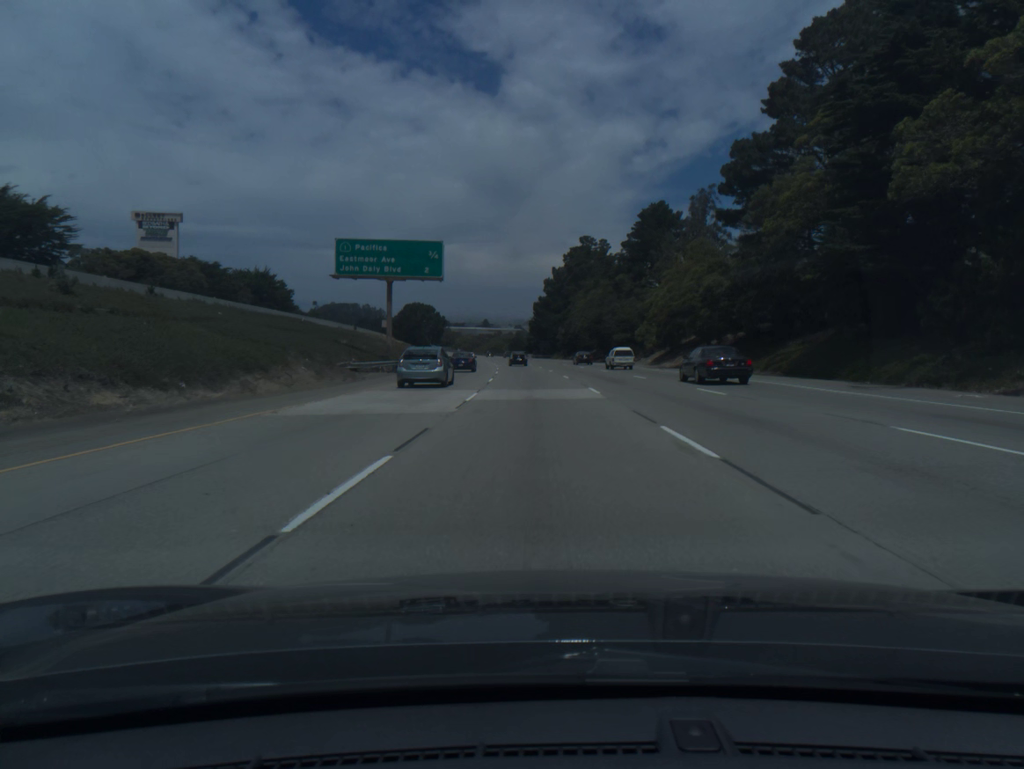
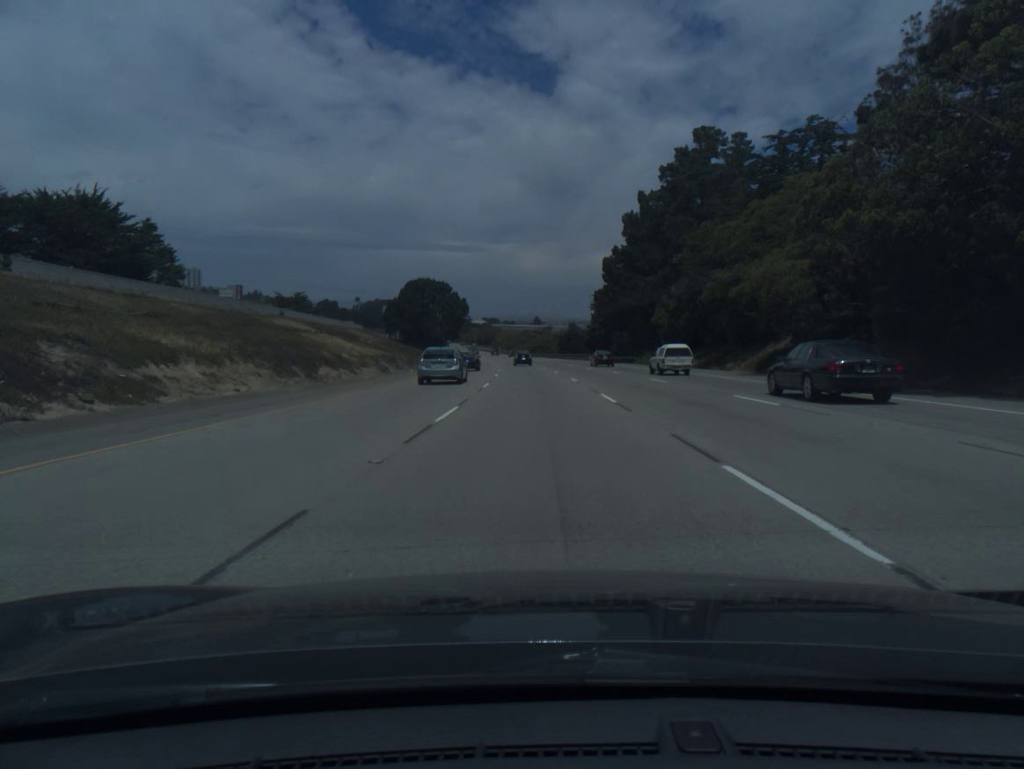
(-2.5, +77.4) m; -4°
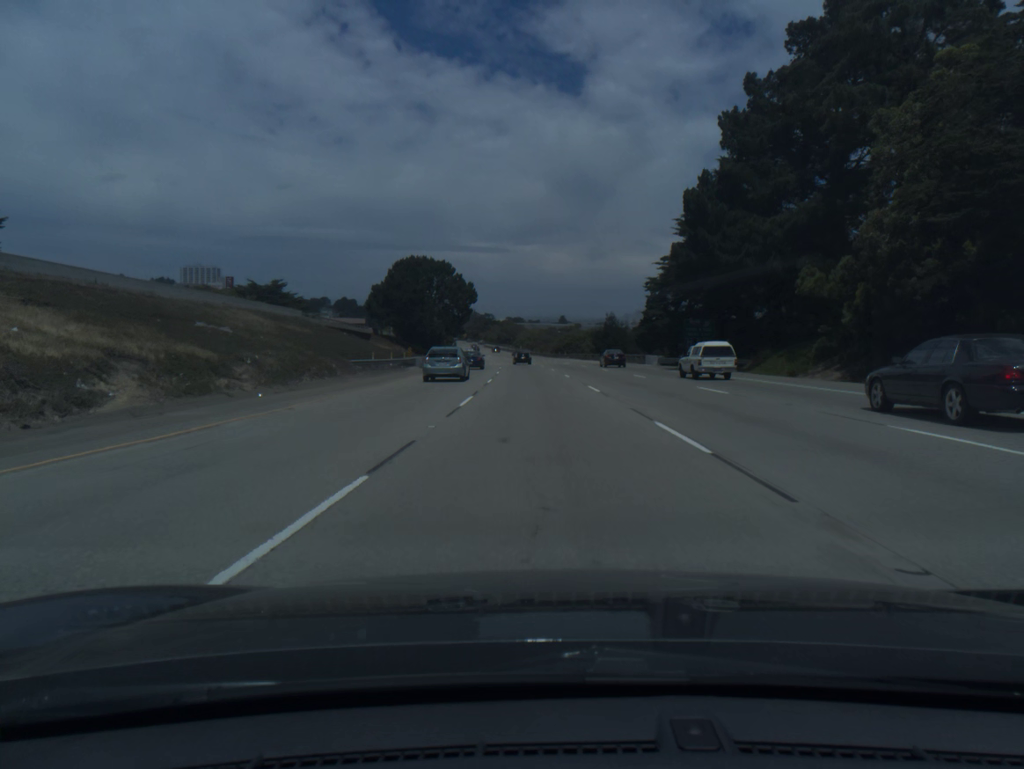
(-0.6, +38.8) m; -2°
